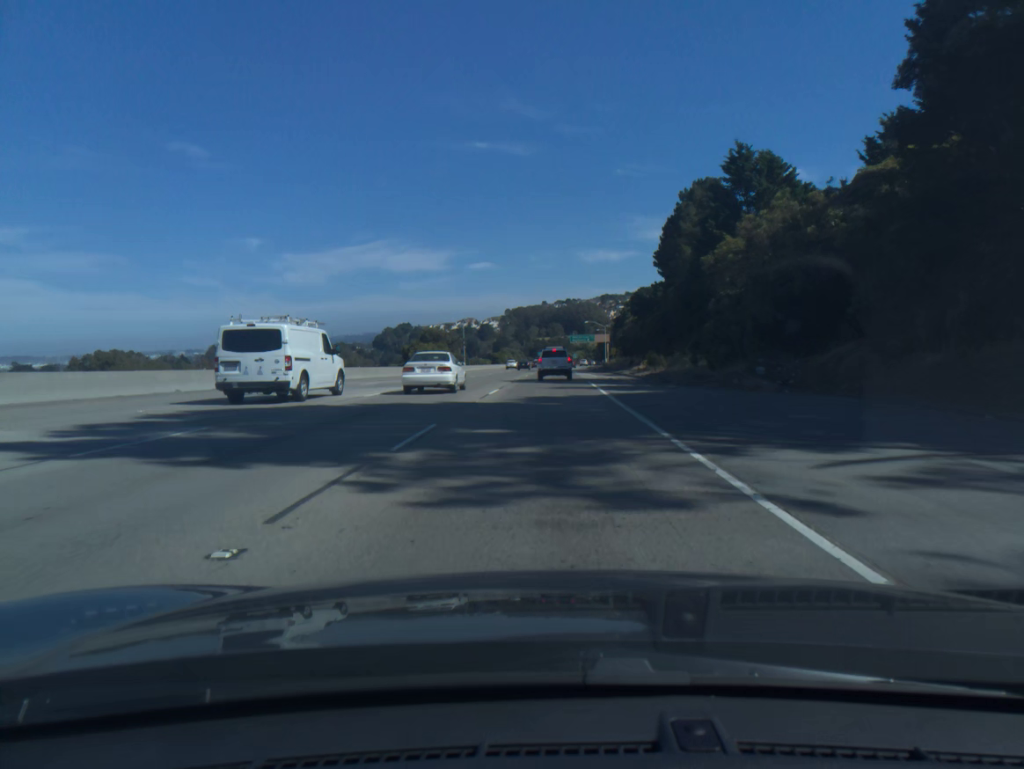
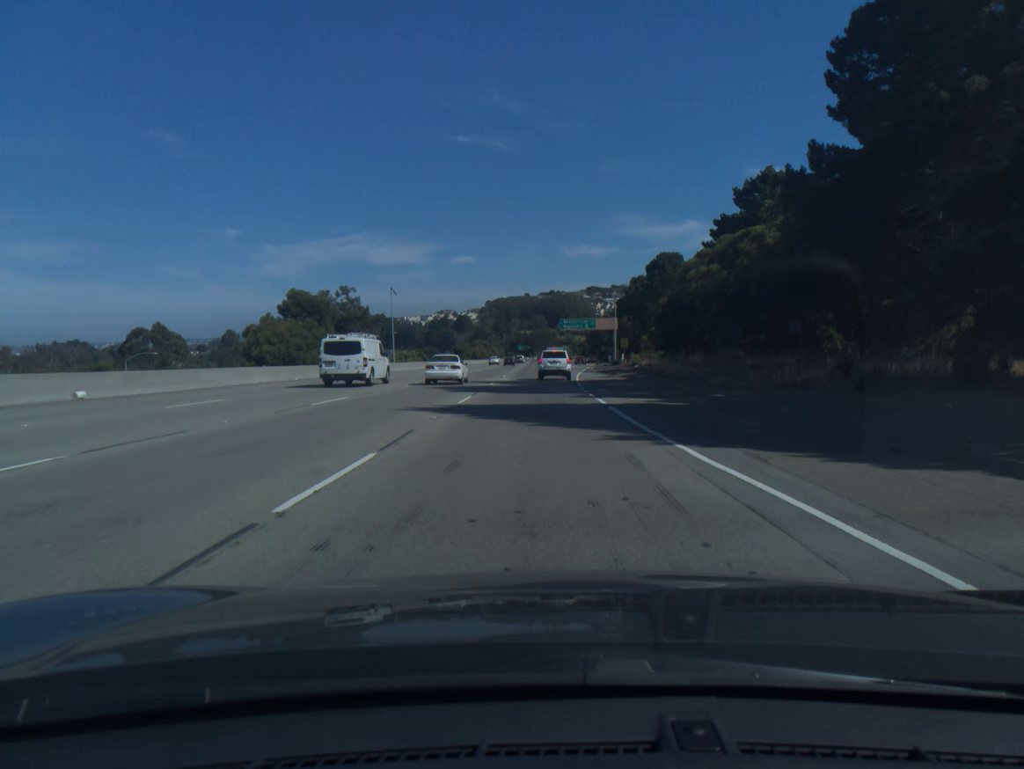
(+1.1, +62.0) m; +1°
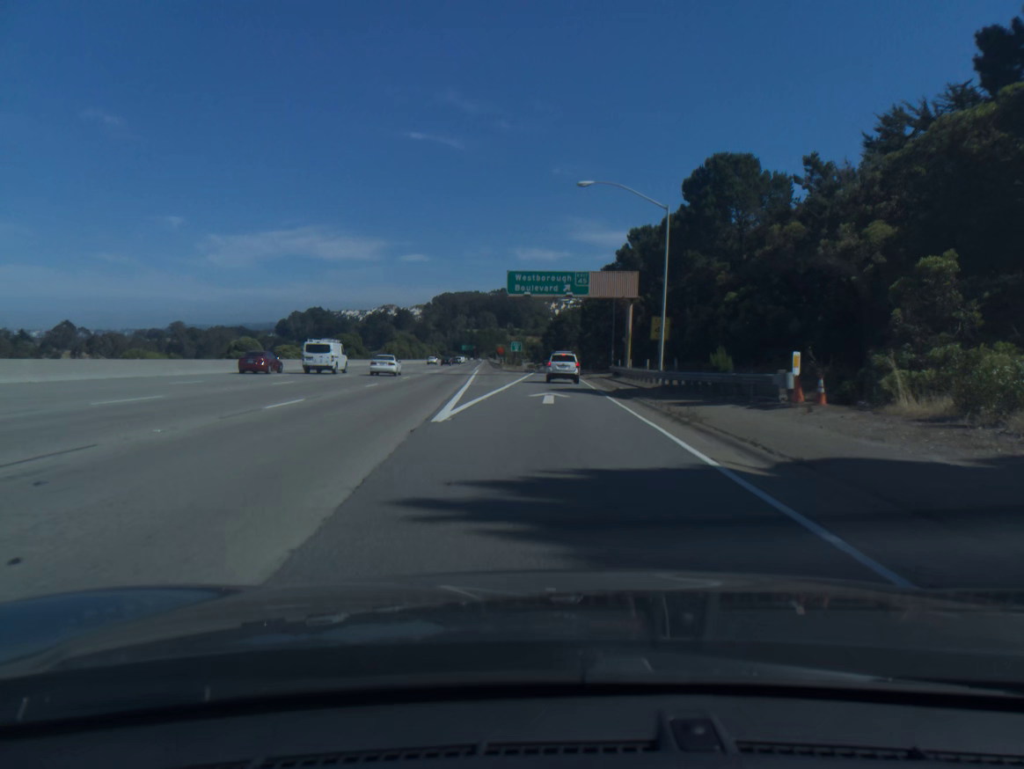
(+2.1, +76.0) m; +4°
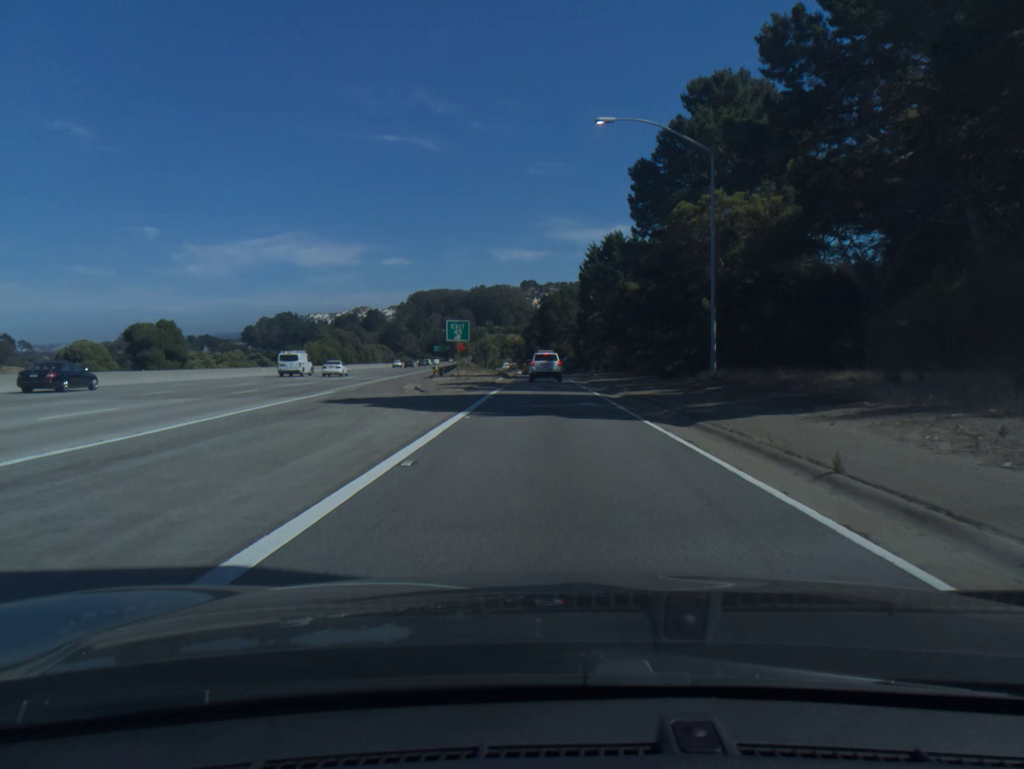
(+0.7, +58.3) m; +1°
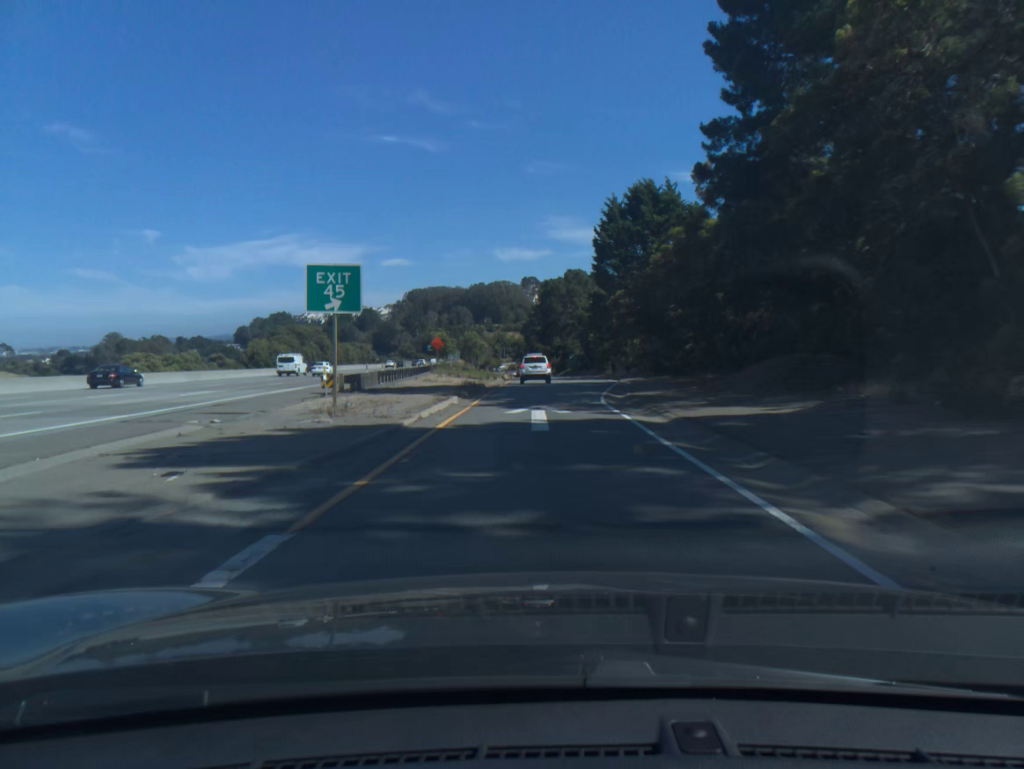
(+0.1, +28.1) m; 0°
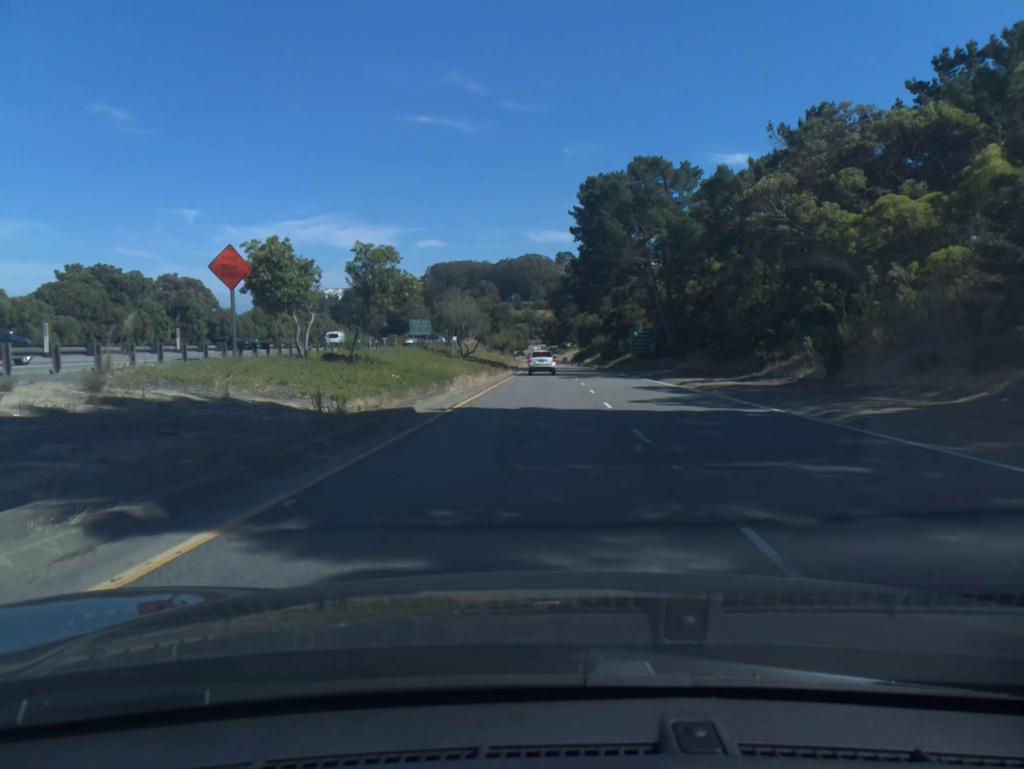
(-0.5, +67.2) m; -3°
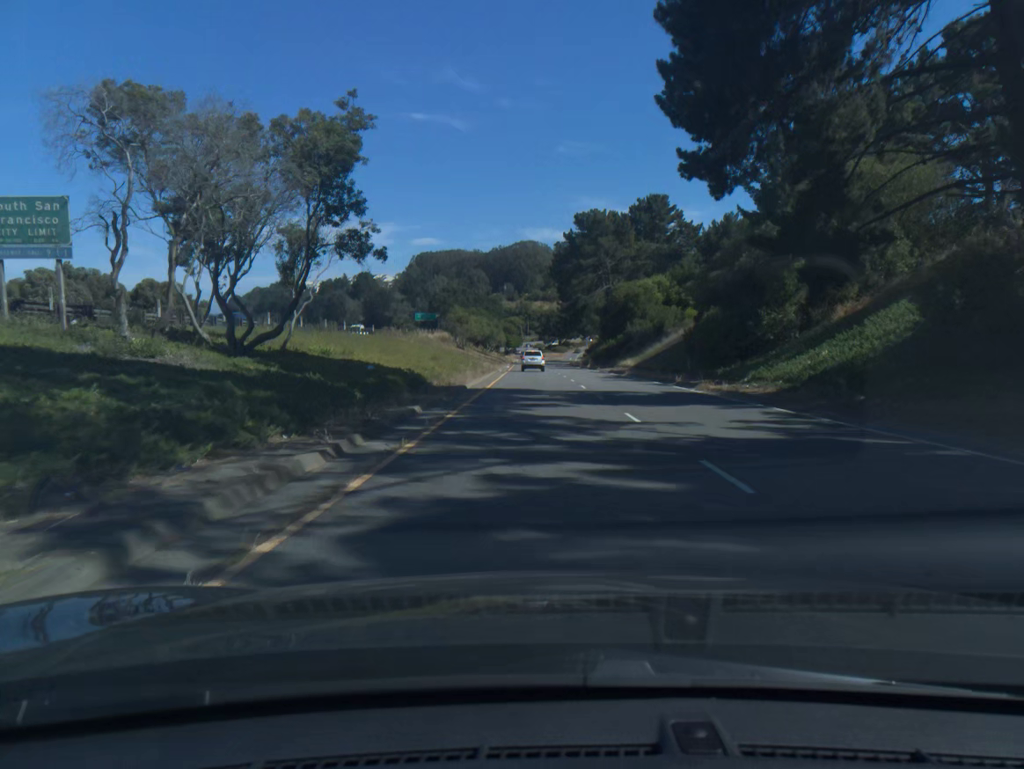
(0.0, +63.1) m; 0°
